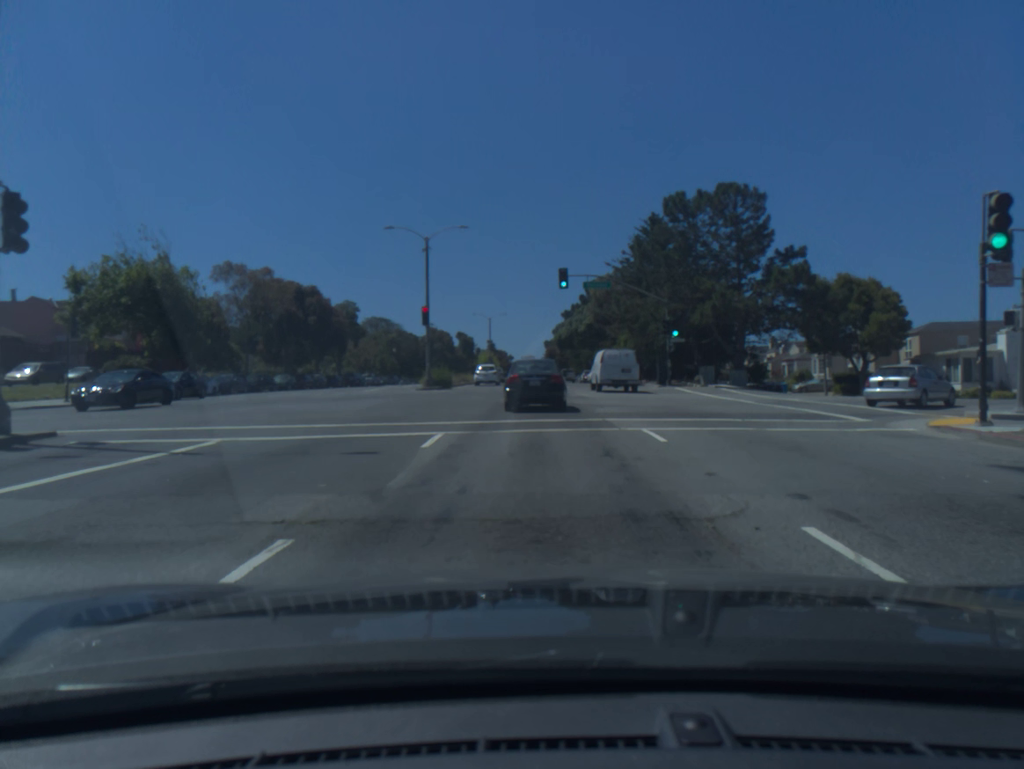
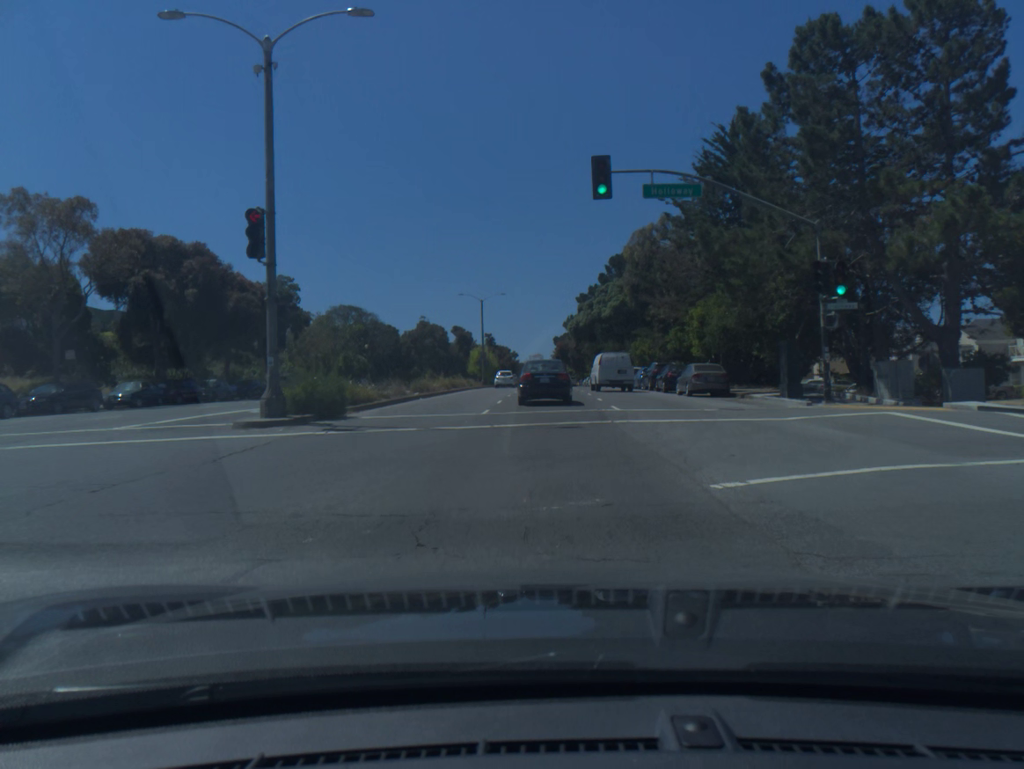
(-0.1, +26.1) m; 0°
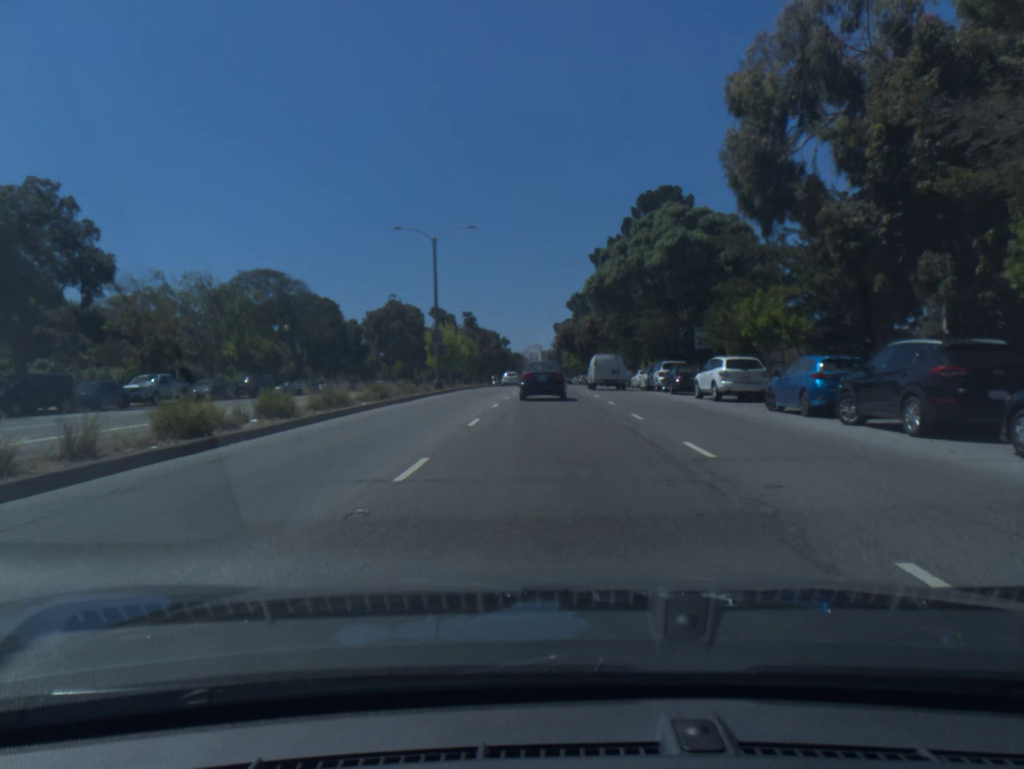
(-0.2, +32.6) m; 0°
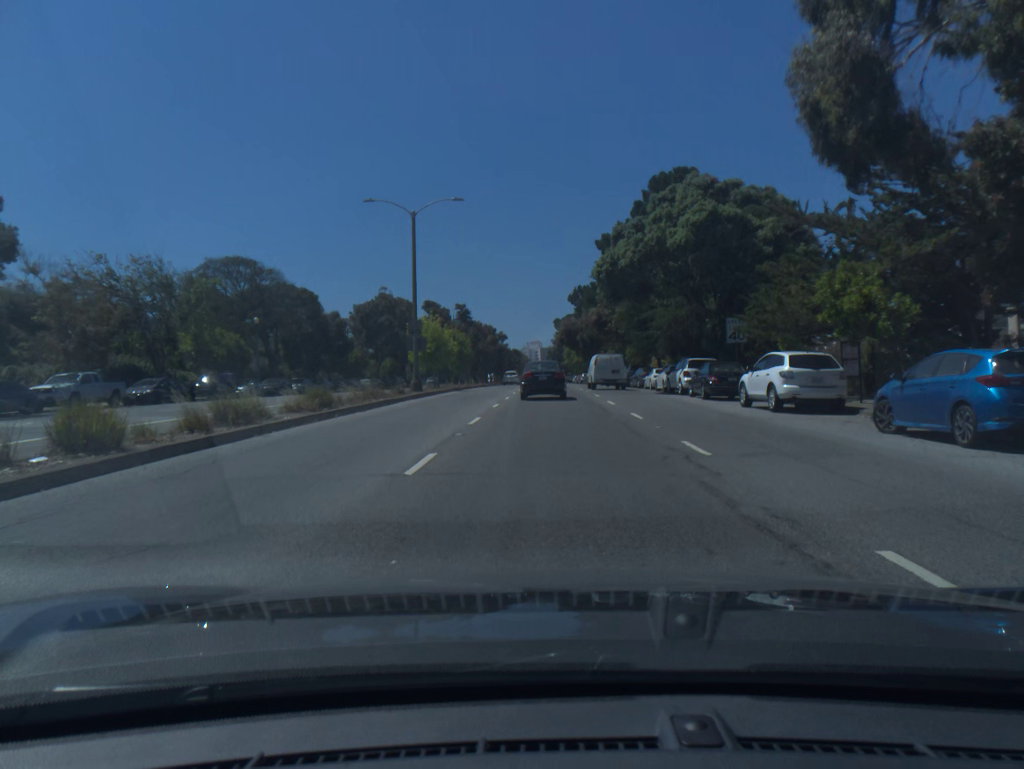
(0.0, +7.0) m; 0°
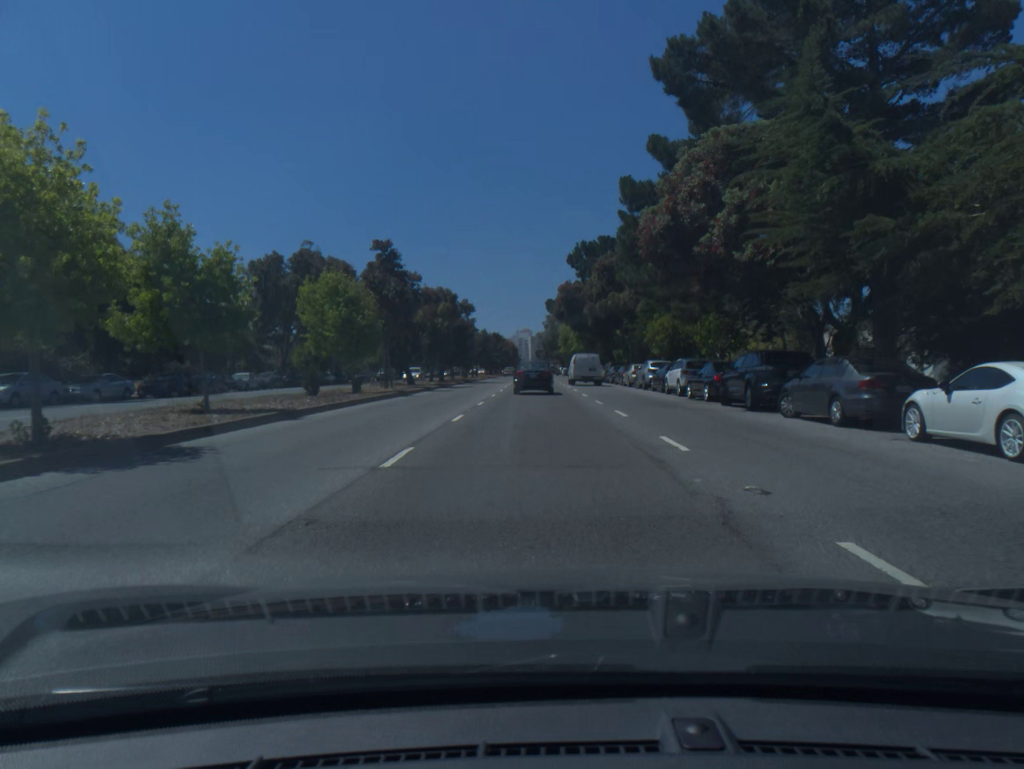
(+0.2, +36.6) m; +1°
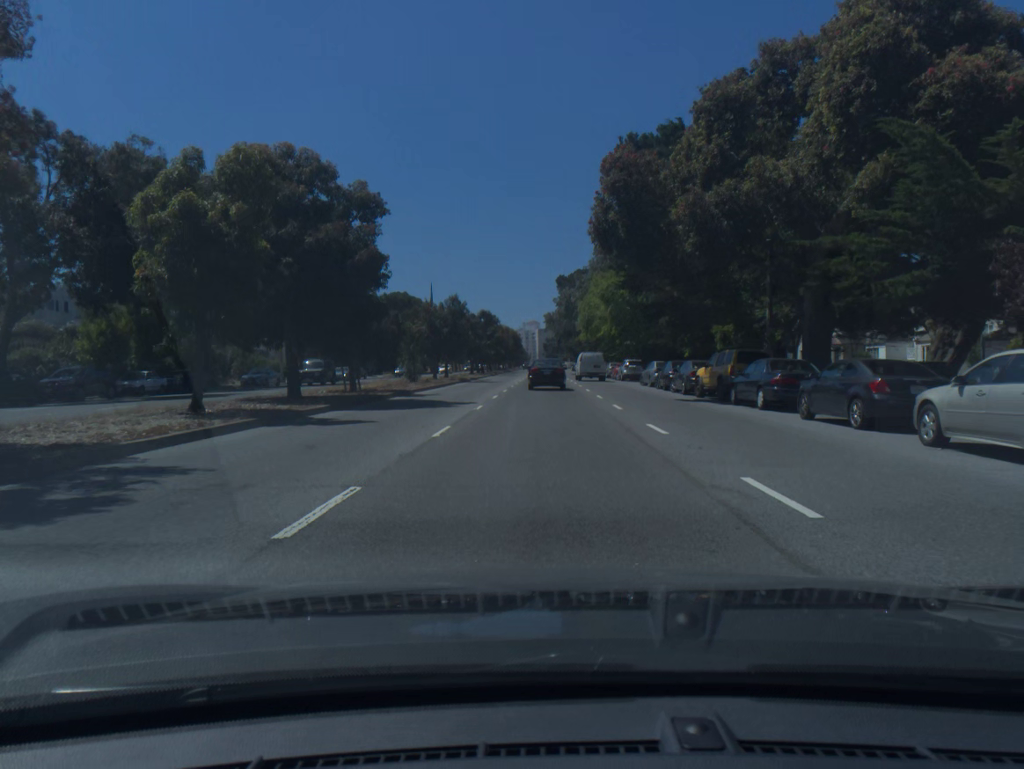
(-0.4, +39.8) m; -1°
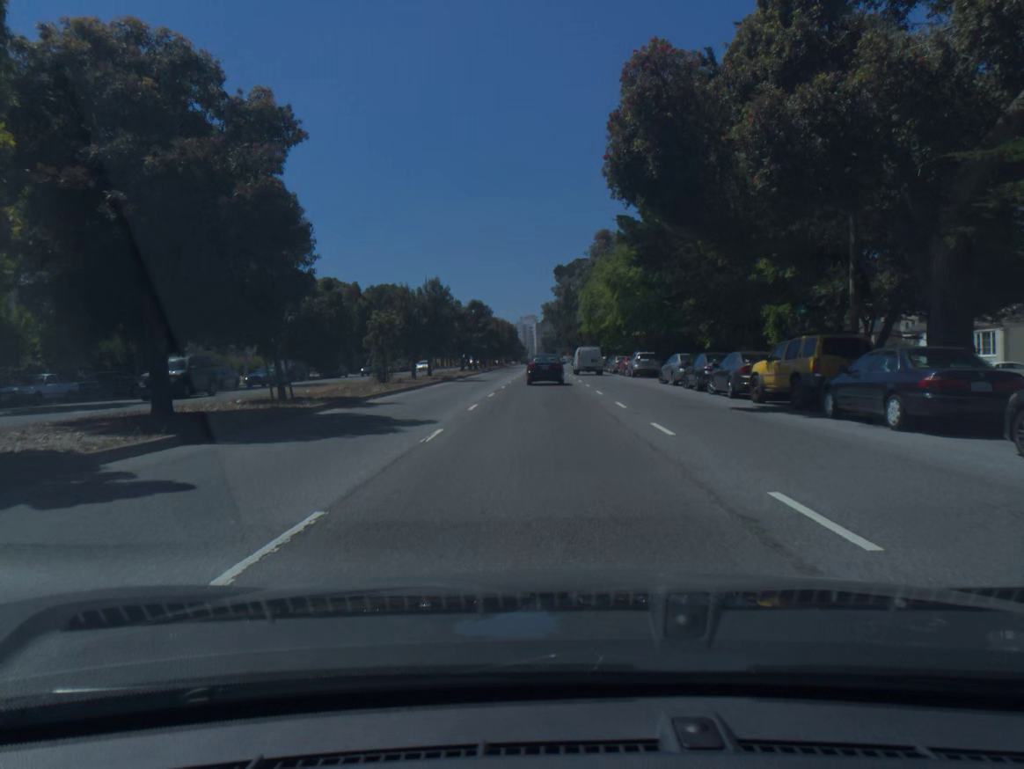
(0.0, +8.4) m; 0°
